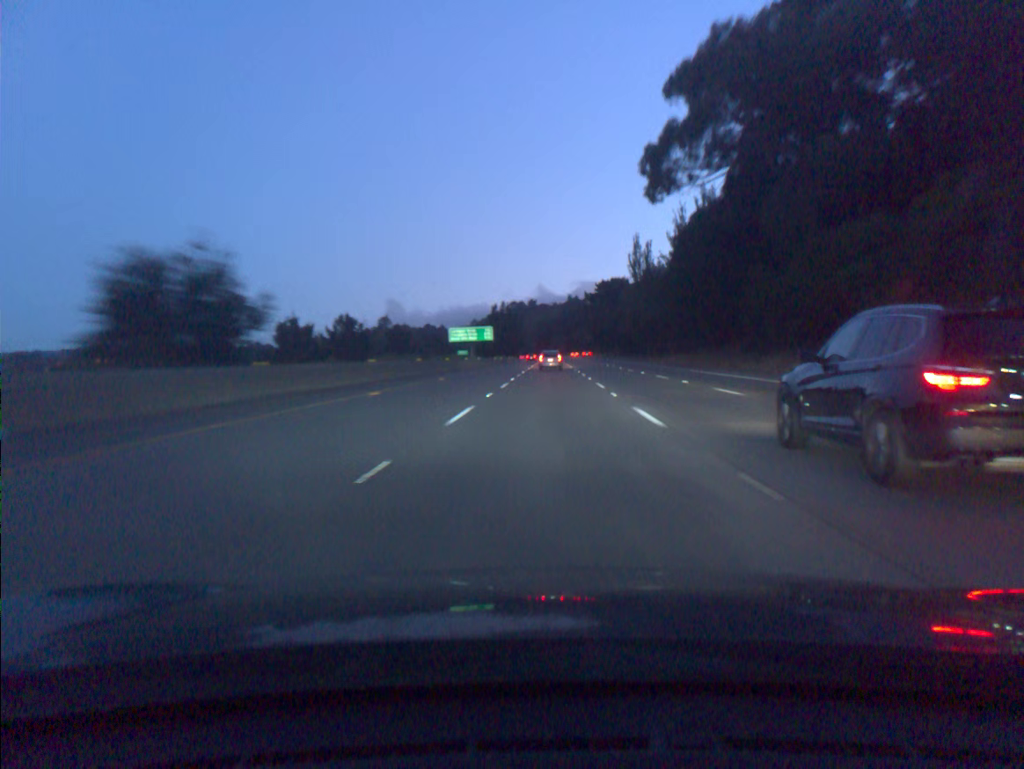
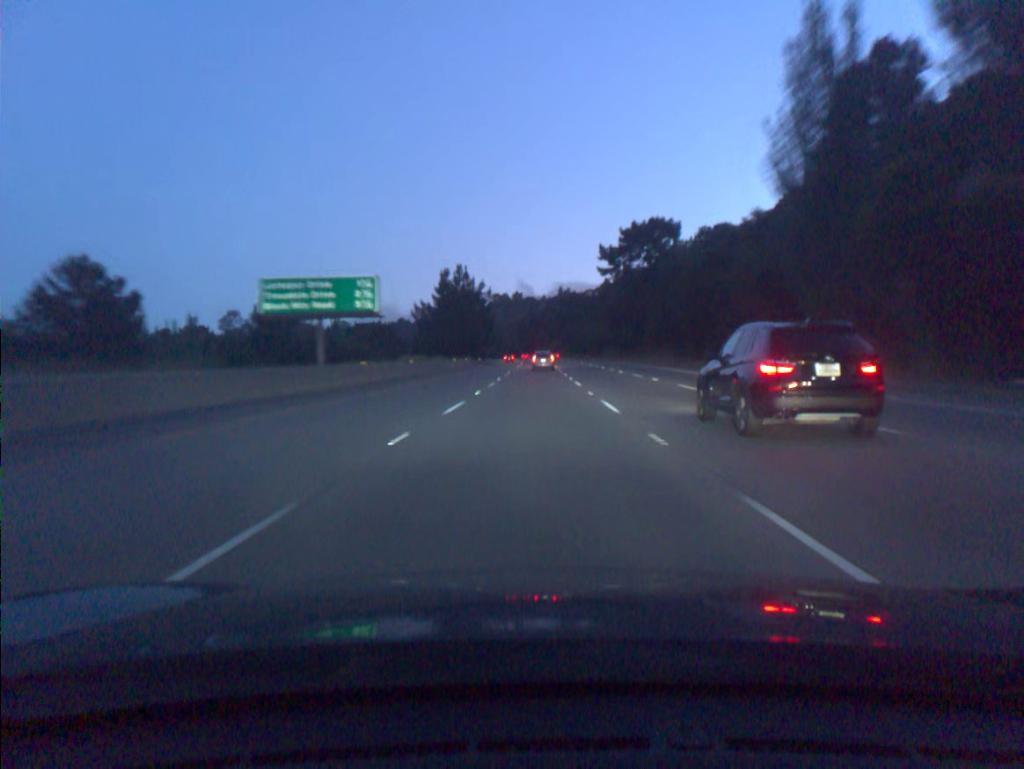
(+1.7, +84.3) m; +1°
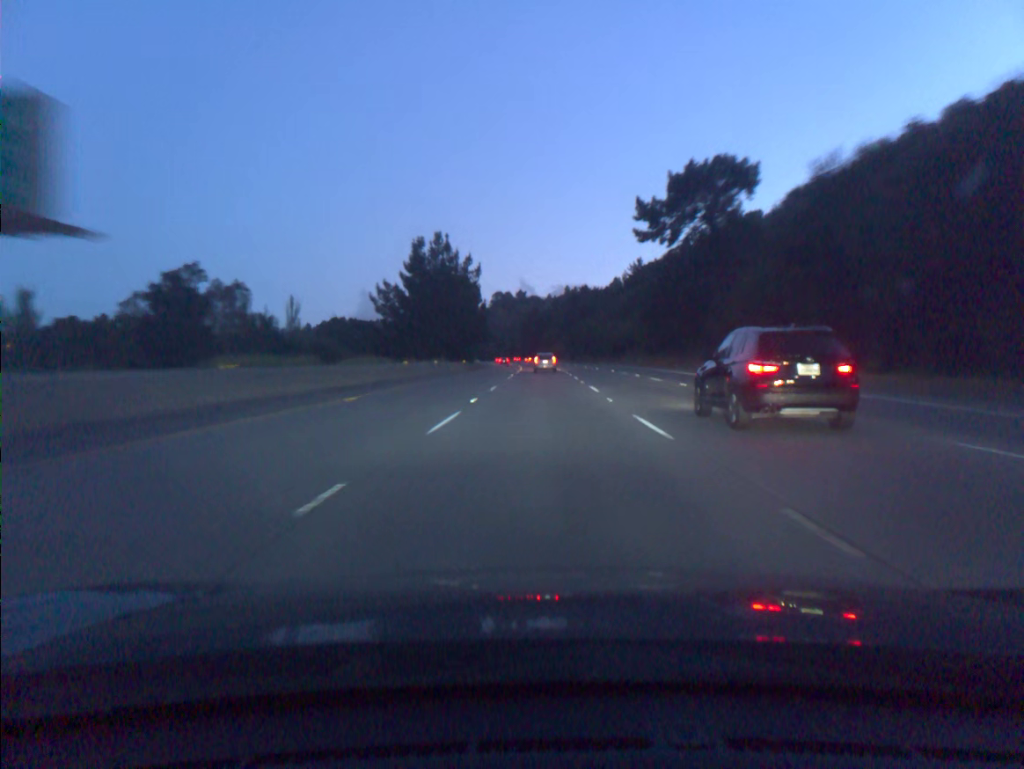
(-0.1, +33.9) m; 0°
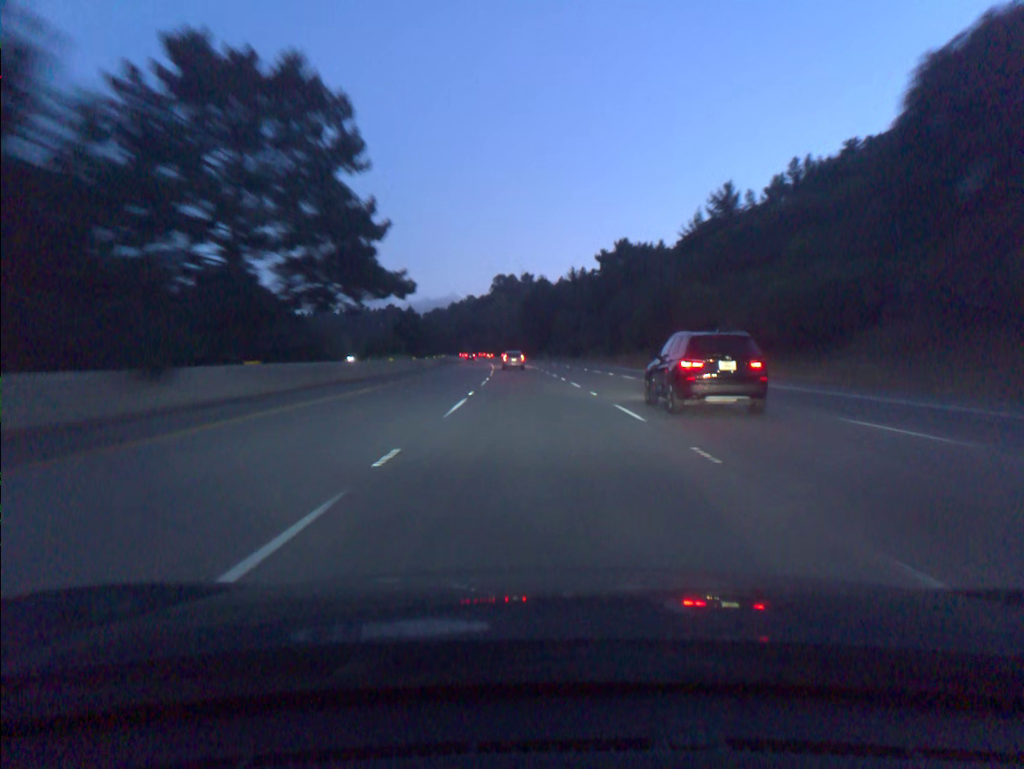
(+0.1, +84.9) m; 0°
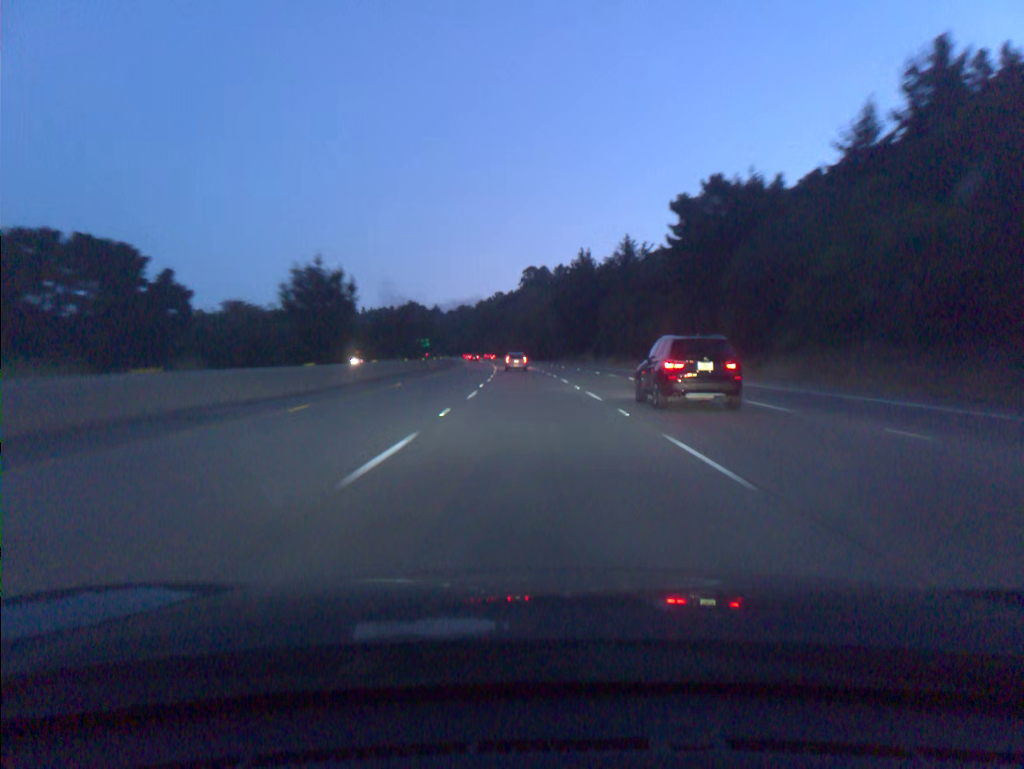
(-1.1, +51.1) m; -2°
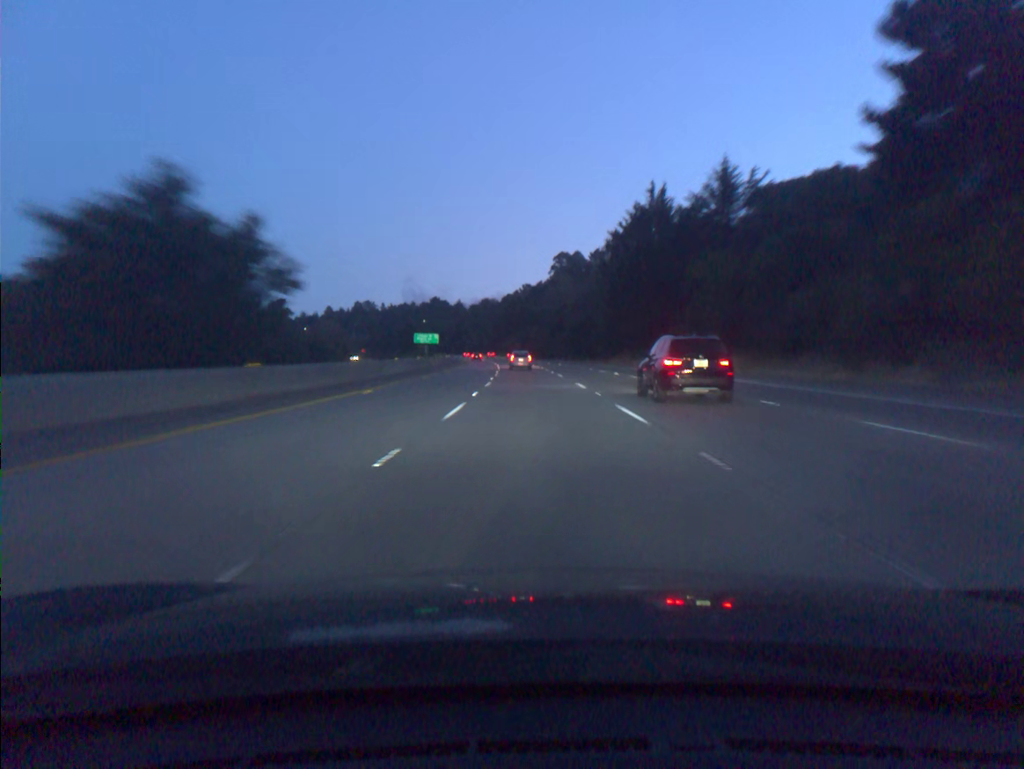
(-1.1, +51.2) m; -2°
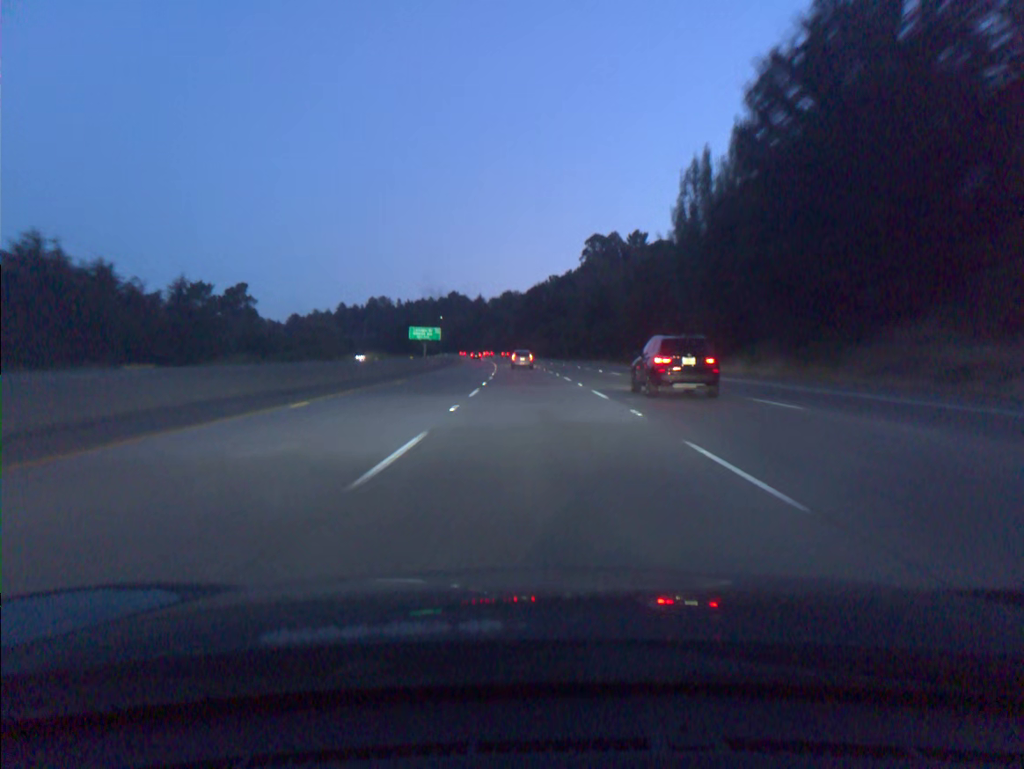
(-0.9, +51.1) m; -2°
